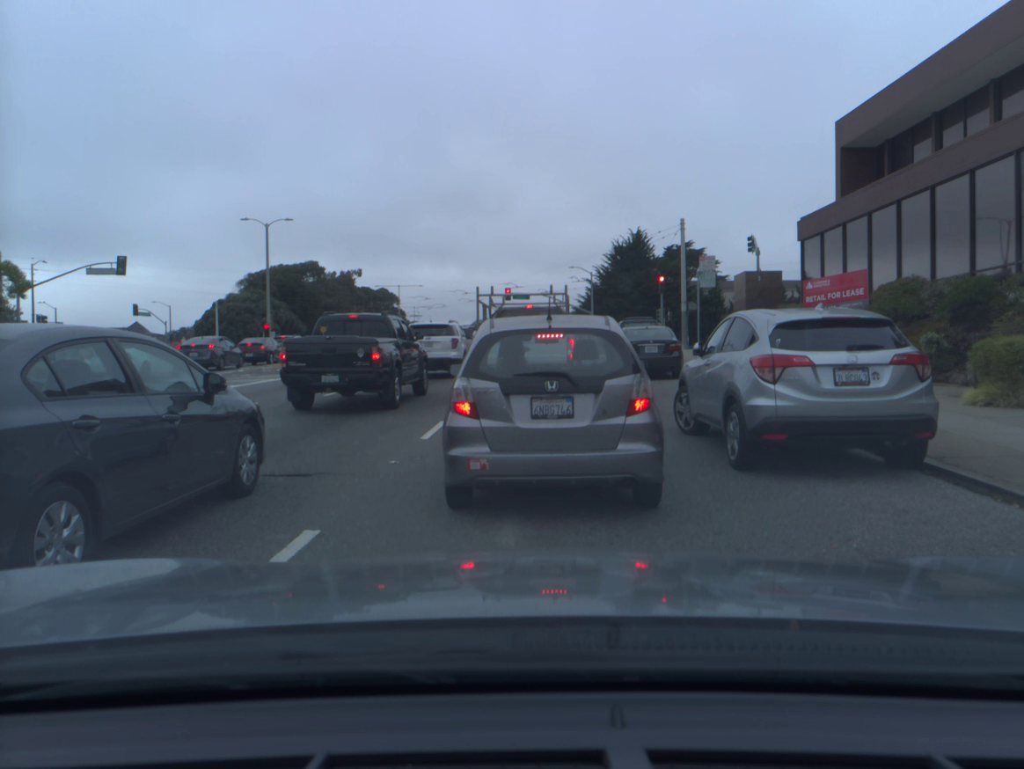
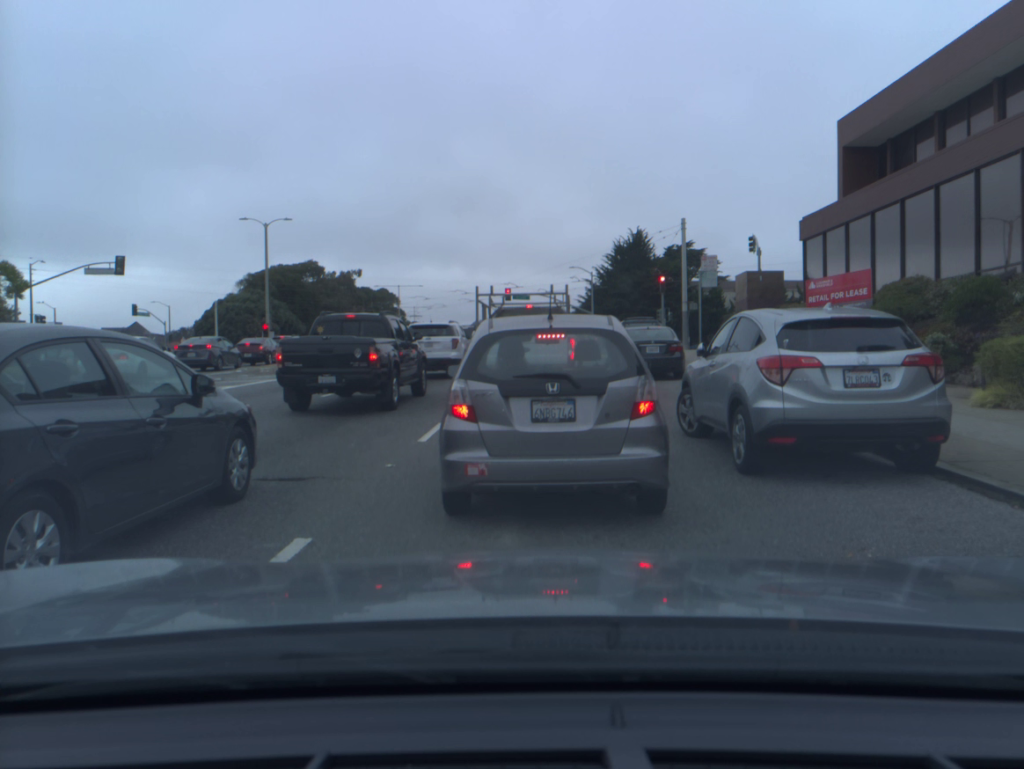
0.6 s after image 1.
(0.0, +0.2) m; 0°
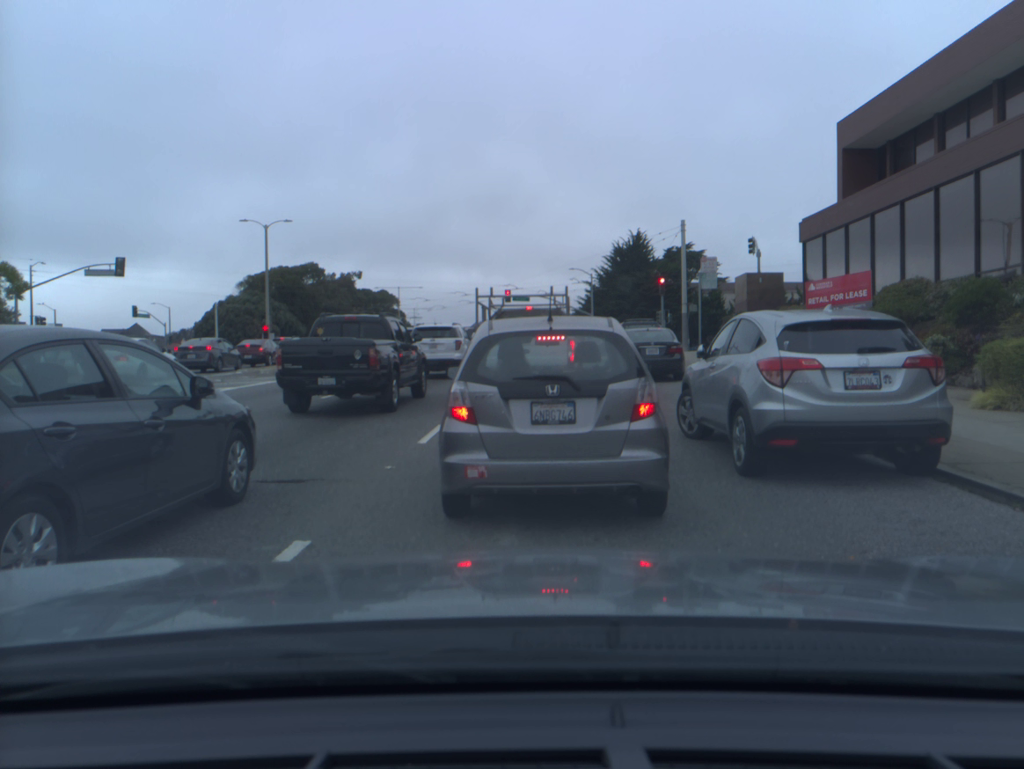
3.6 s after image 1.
(0.0, 0.0) m; 0°
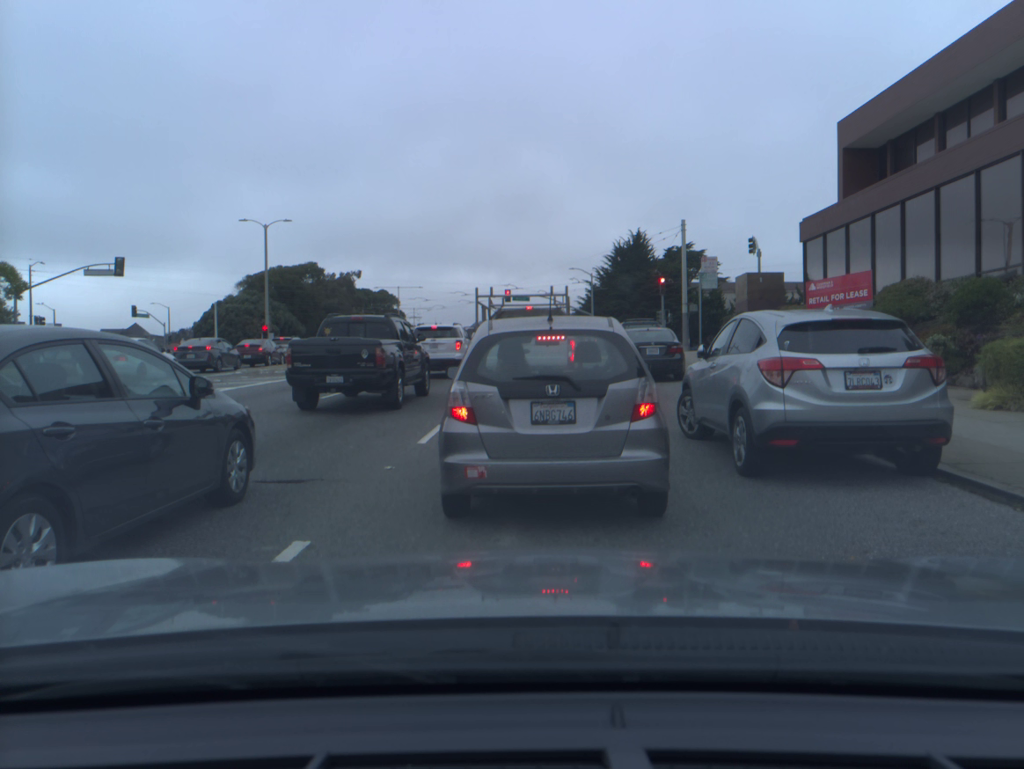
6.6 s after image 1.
(0.0, 0.0) m; 0°
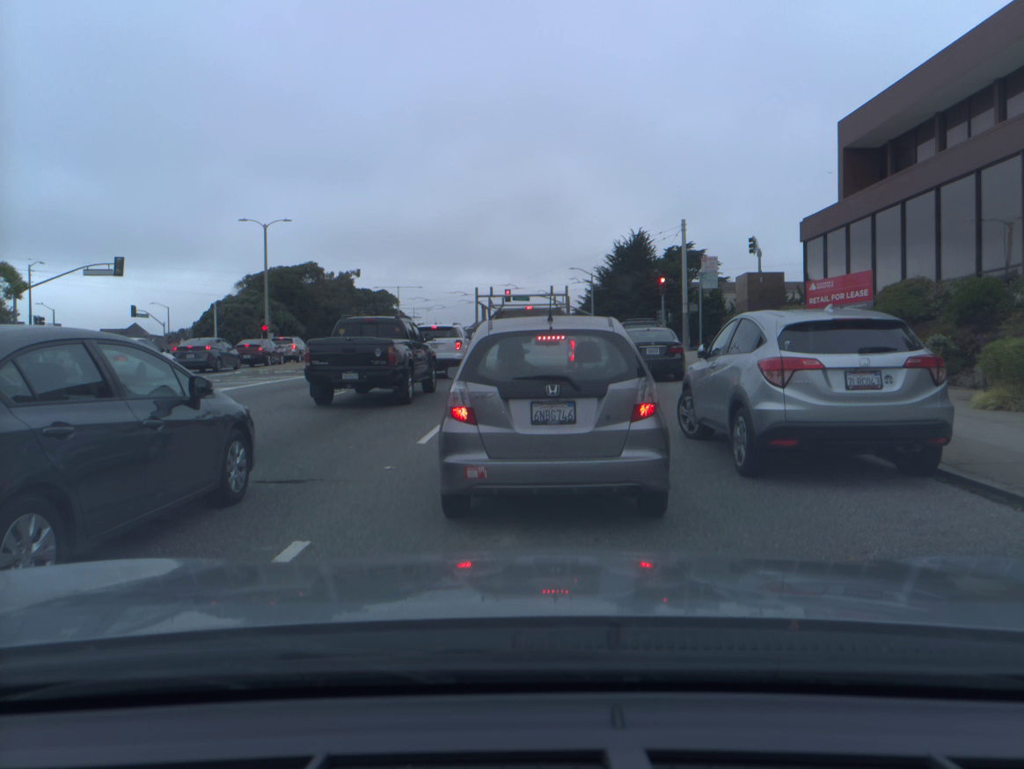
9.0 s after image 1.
(0.0, 0.0) m; 0°
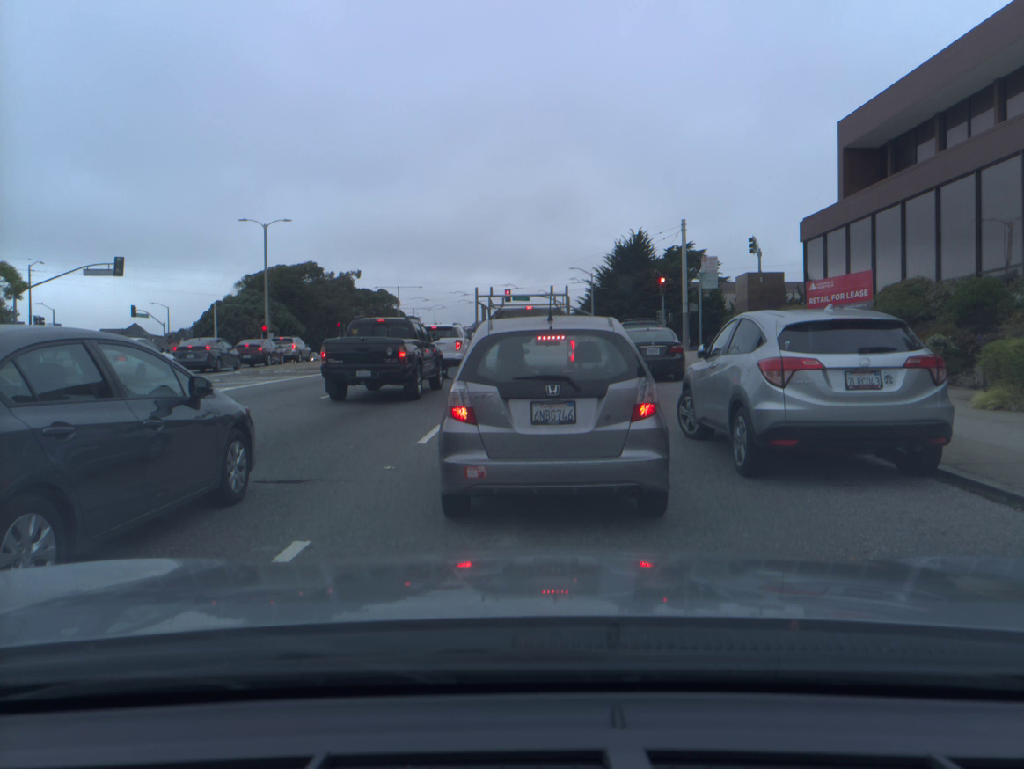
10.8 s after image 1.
(0.0, 0.0) m; 0°
